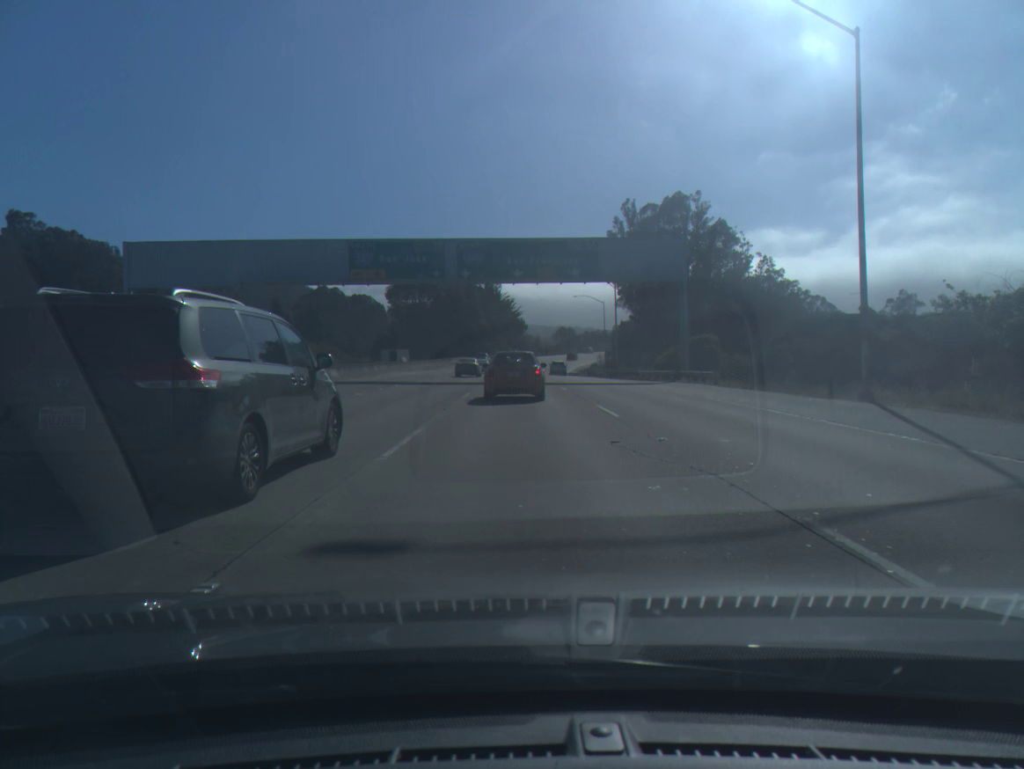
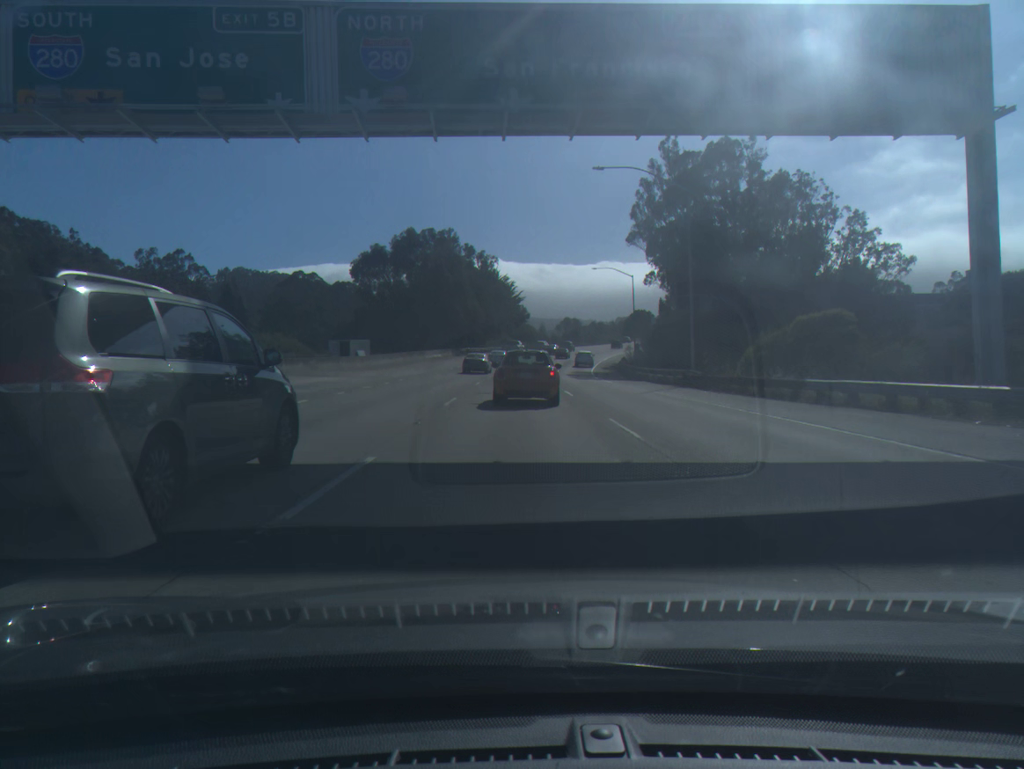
(0.0, +33.2) m; 0°
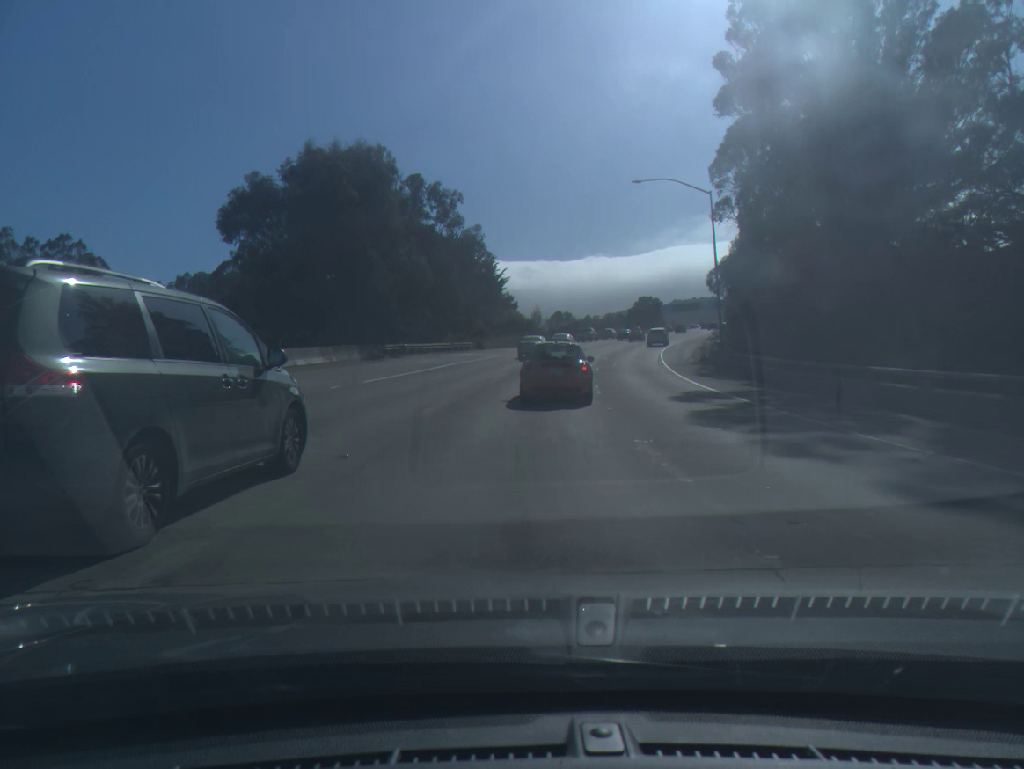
(+0.2, +47.8) m; +1°
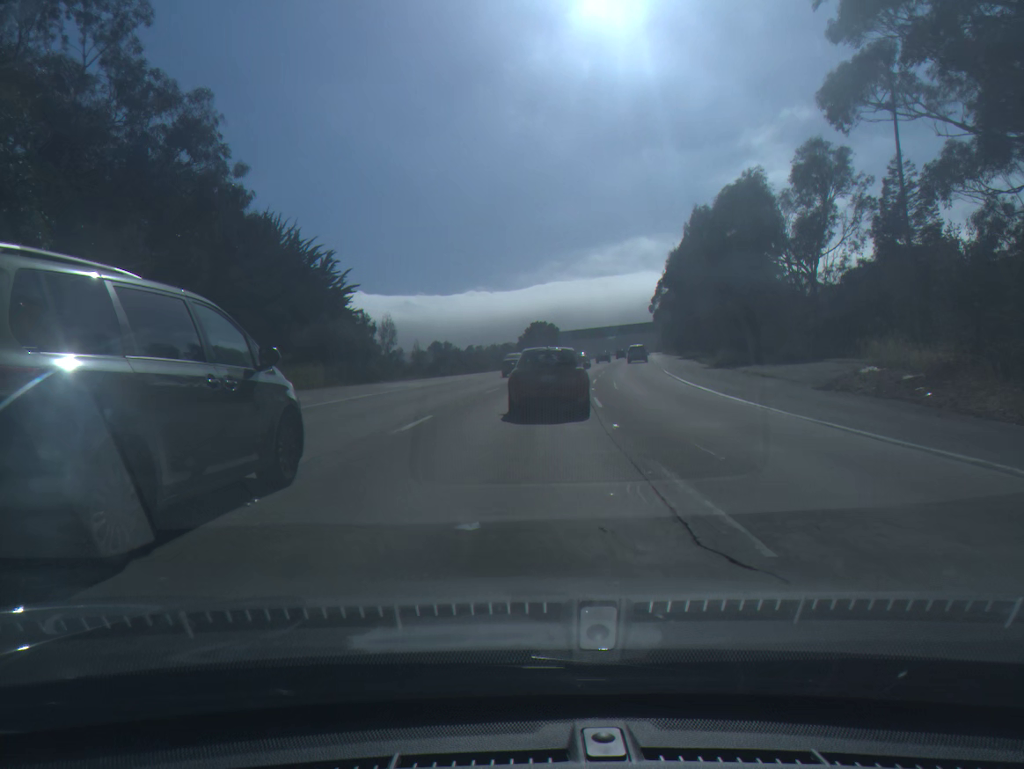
(+3.1, +46.2) m; +9°
